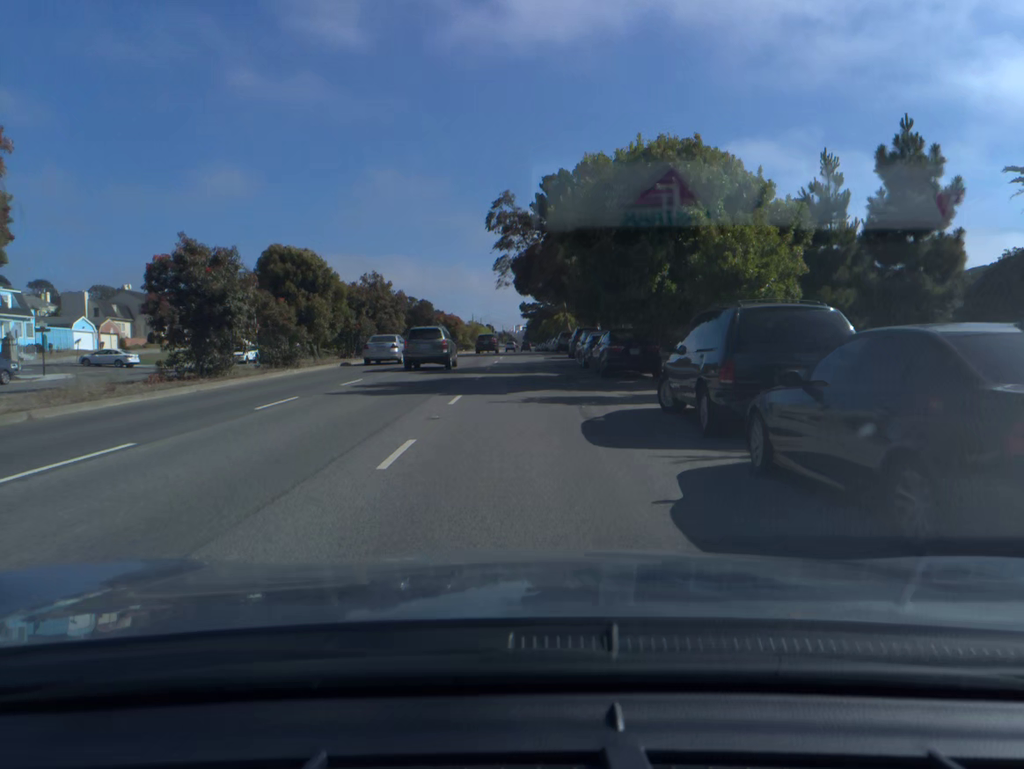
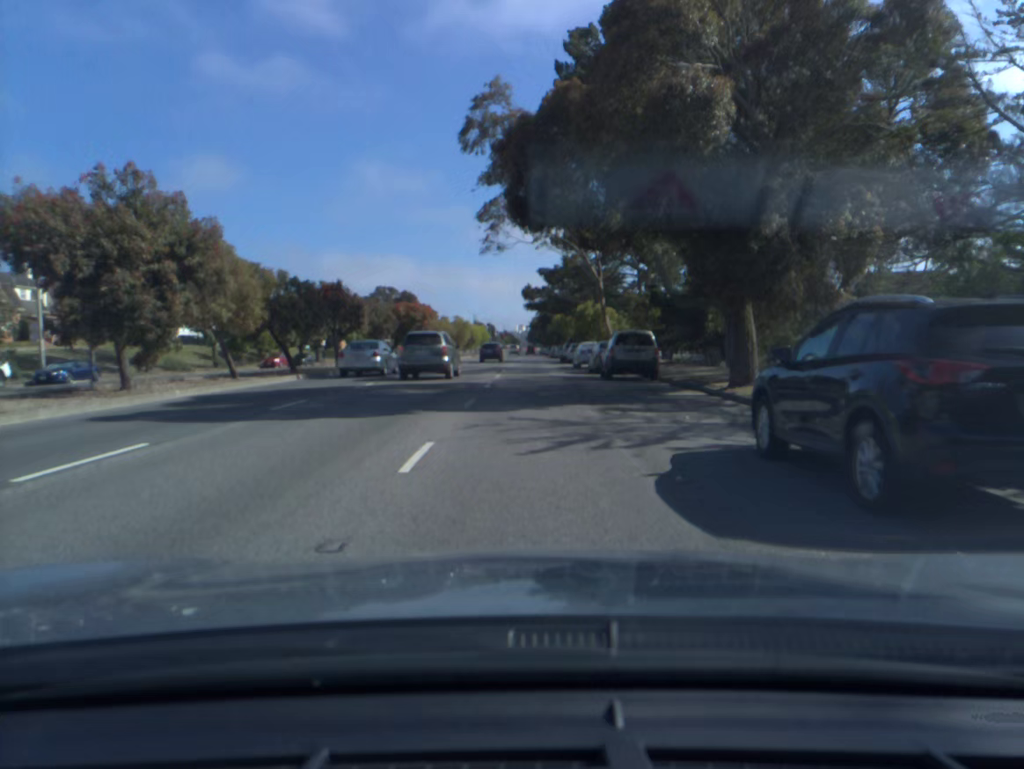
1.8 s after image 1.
(-0.2, +36.4) m; 0°
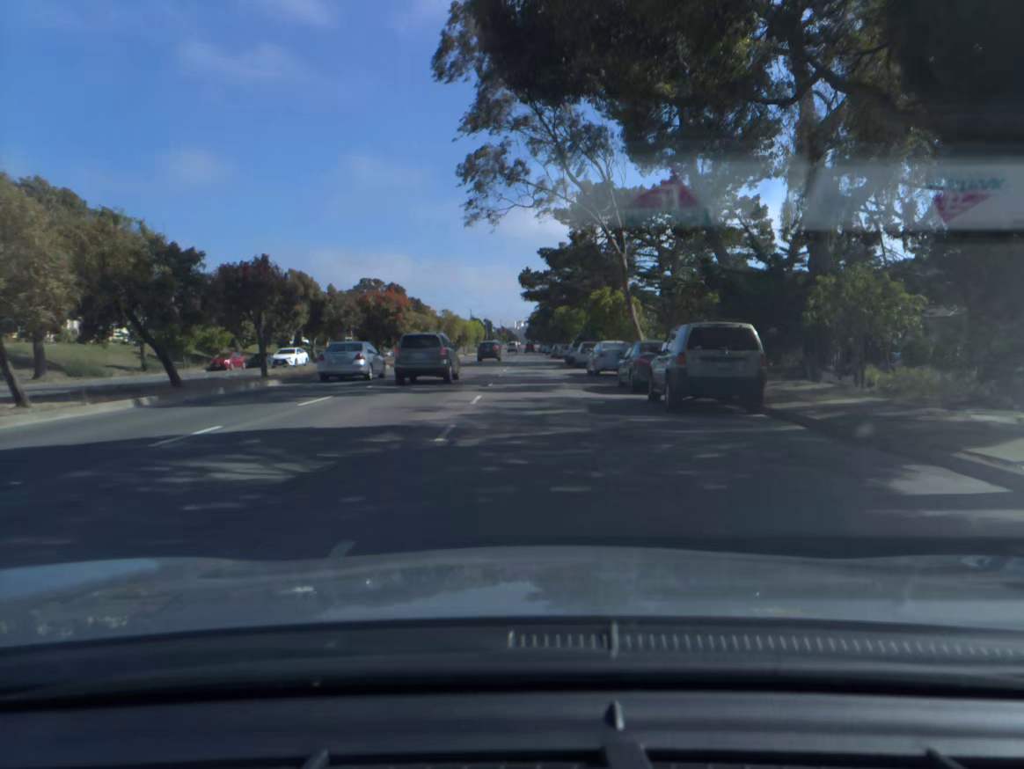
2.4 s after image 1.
(0.0, +12.0) m; 0°
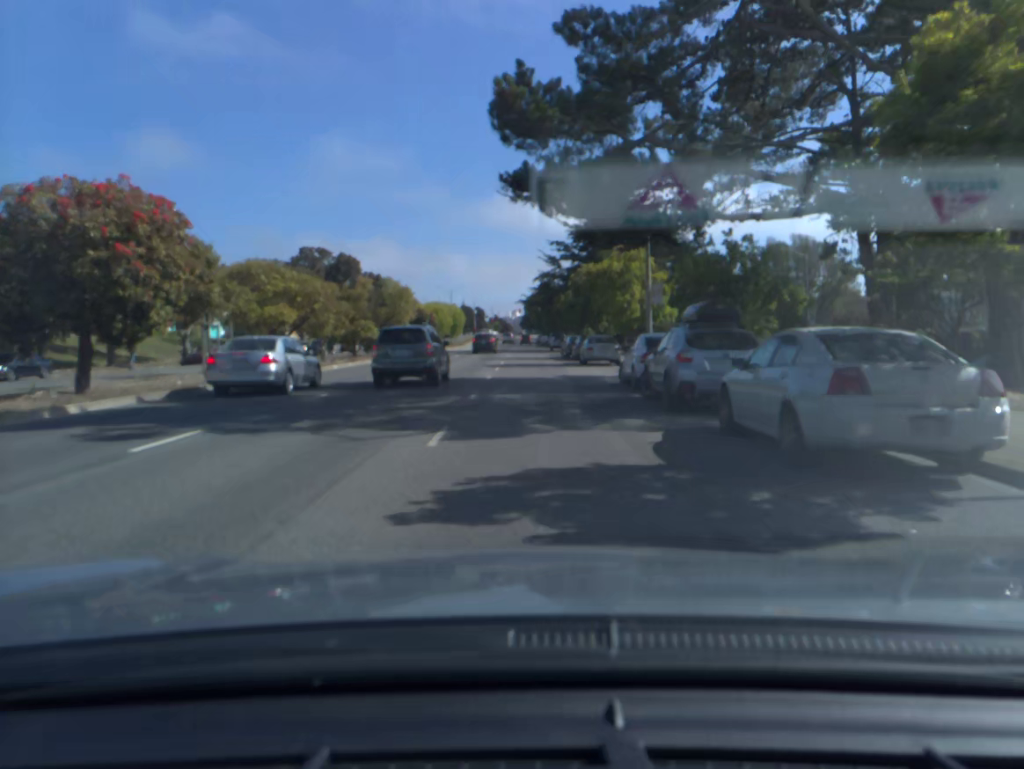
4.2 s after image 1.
(+0.1, +36.2) m; 0°
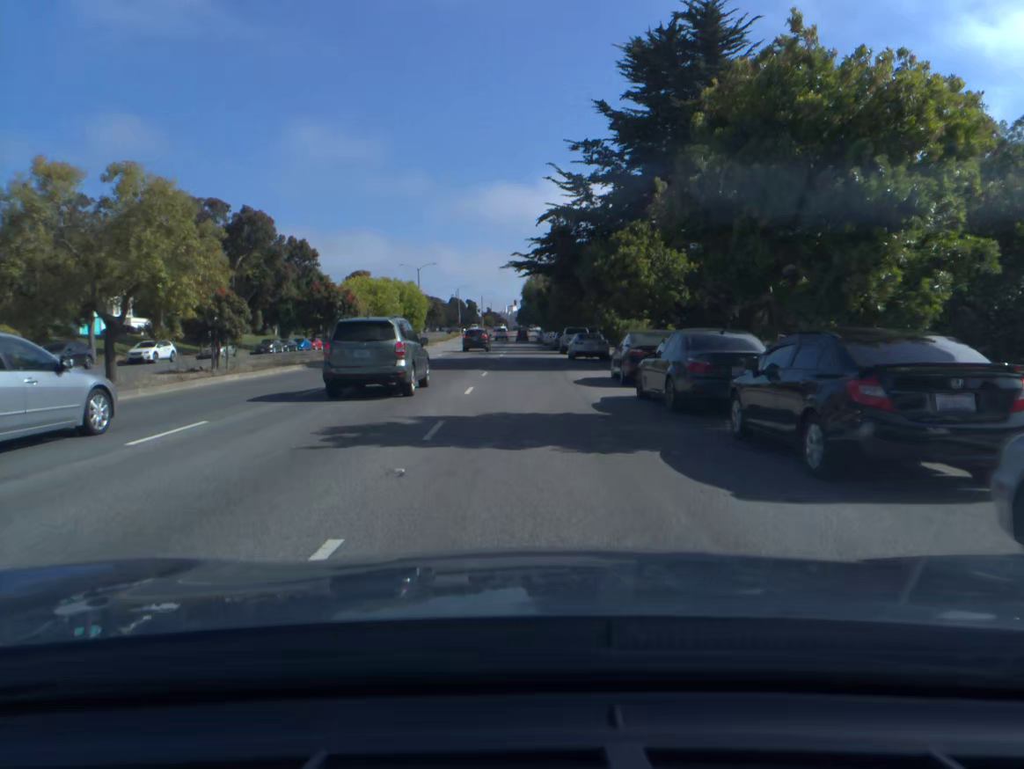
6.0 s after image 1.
(0.0, +36.0) m; 0°
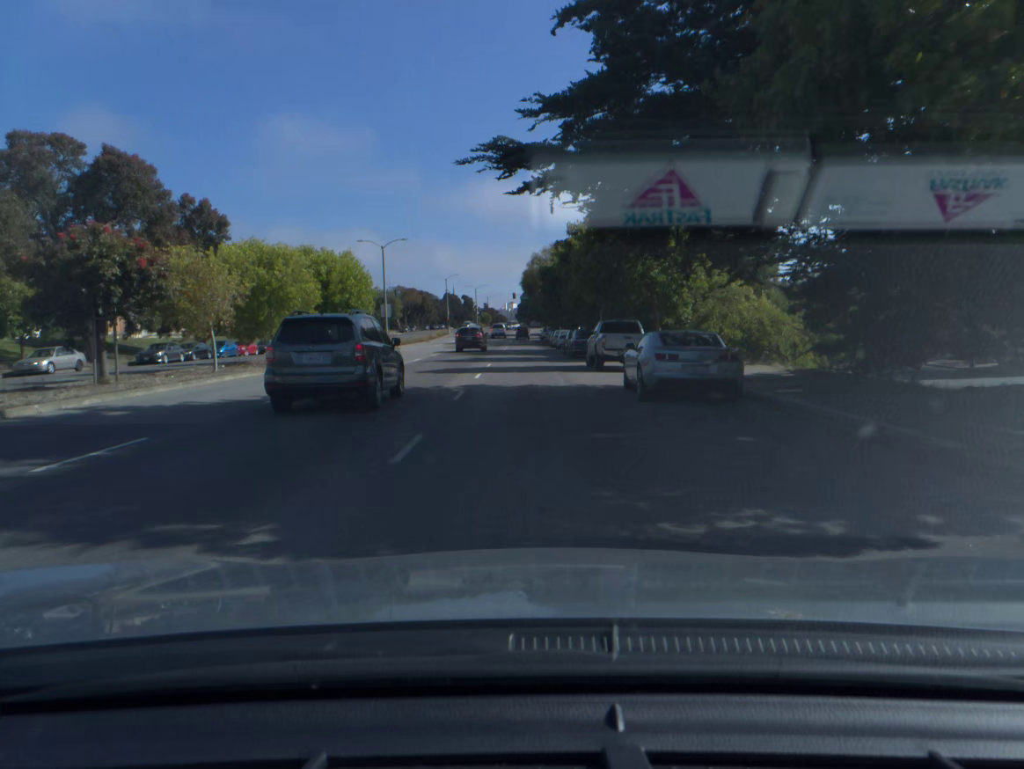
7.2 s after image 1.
(0.0, +23.5) m; 0°
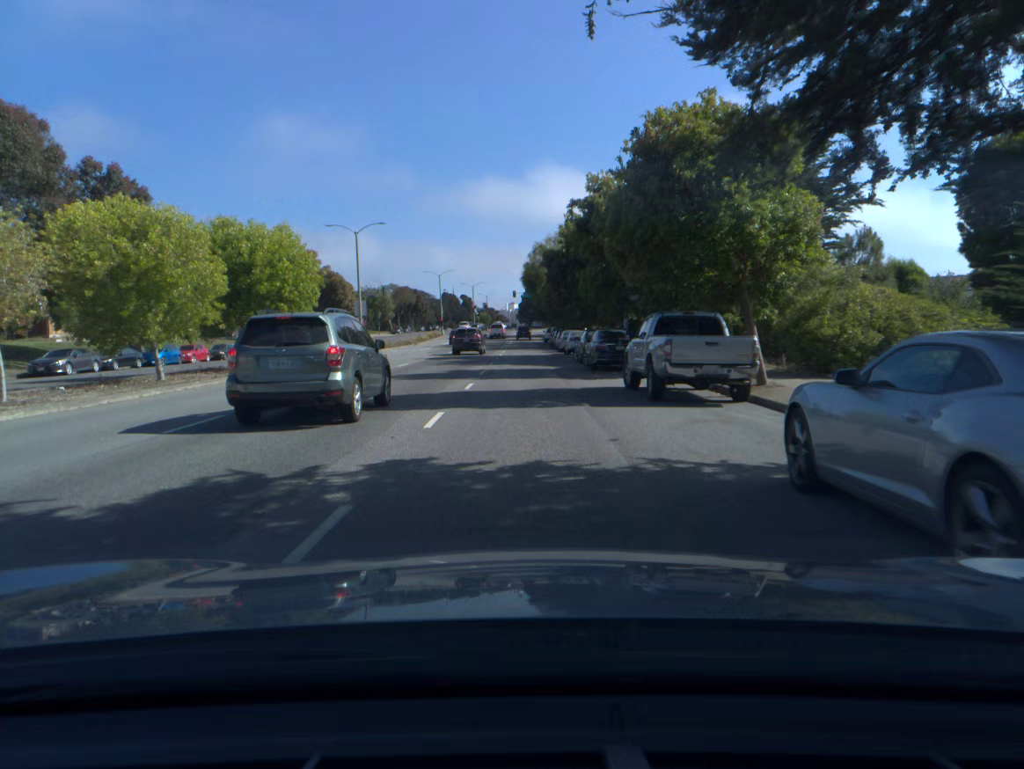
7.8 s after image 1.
(0.0, +11.5) m; 0°
